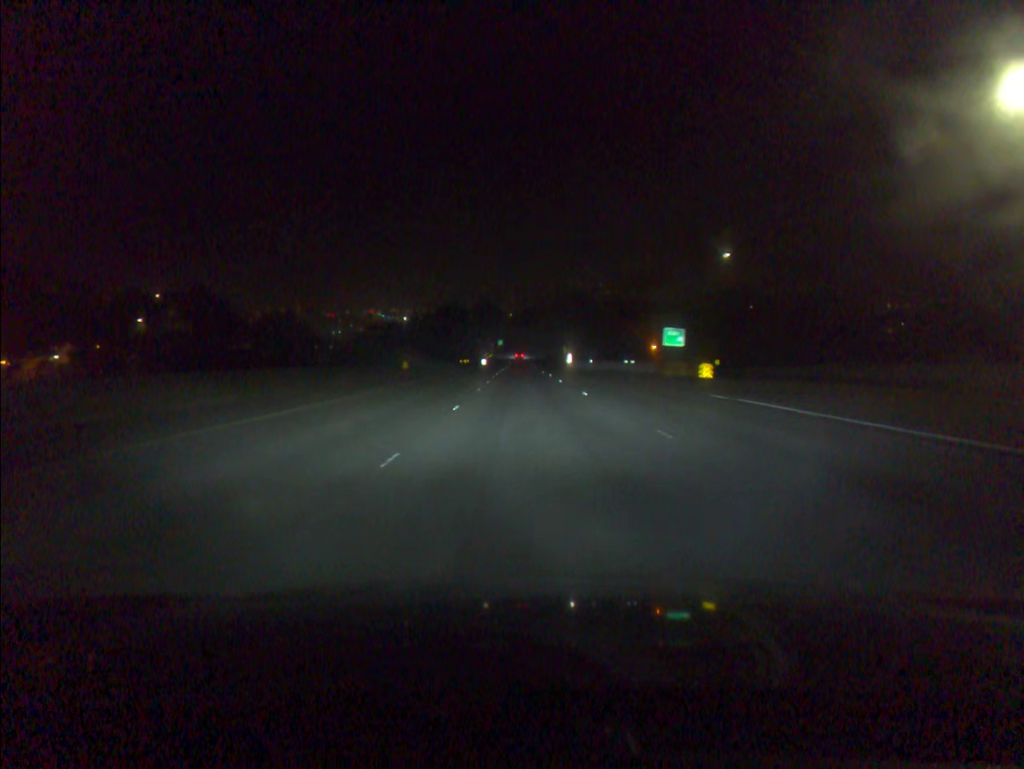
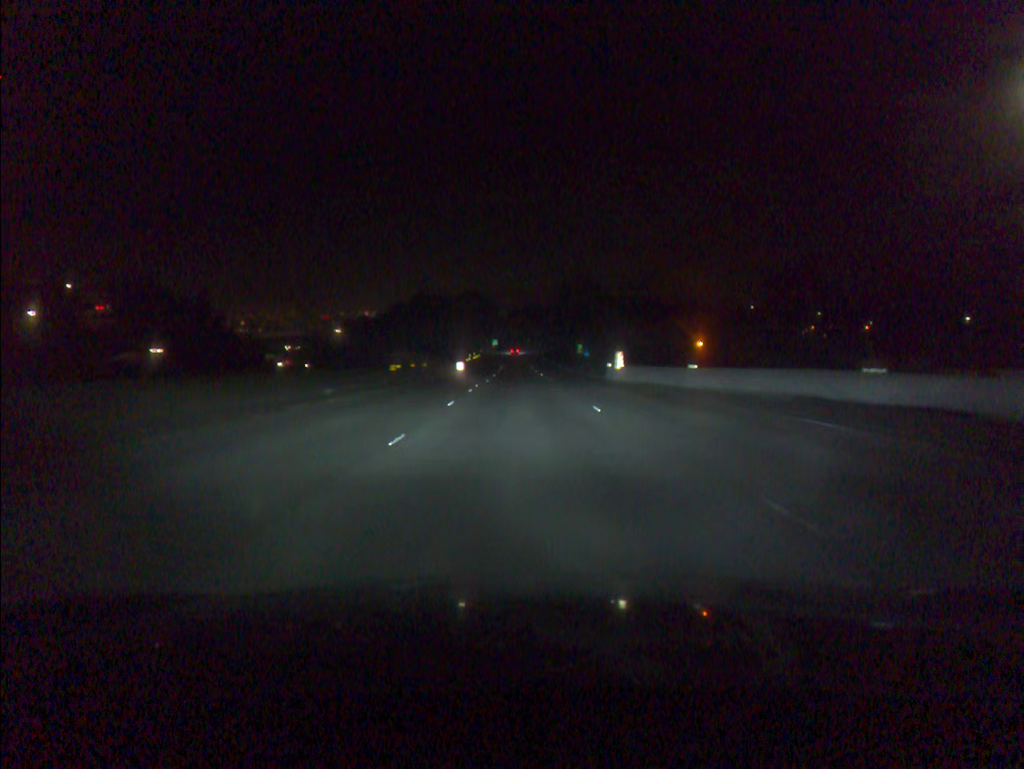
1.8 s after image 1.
(+0.2, +47.5) m; 0°
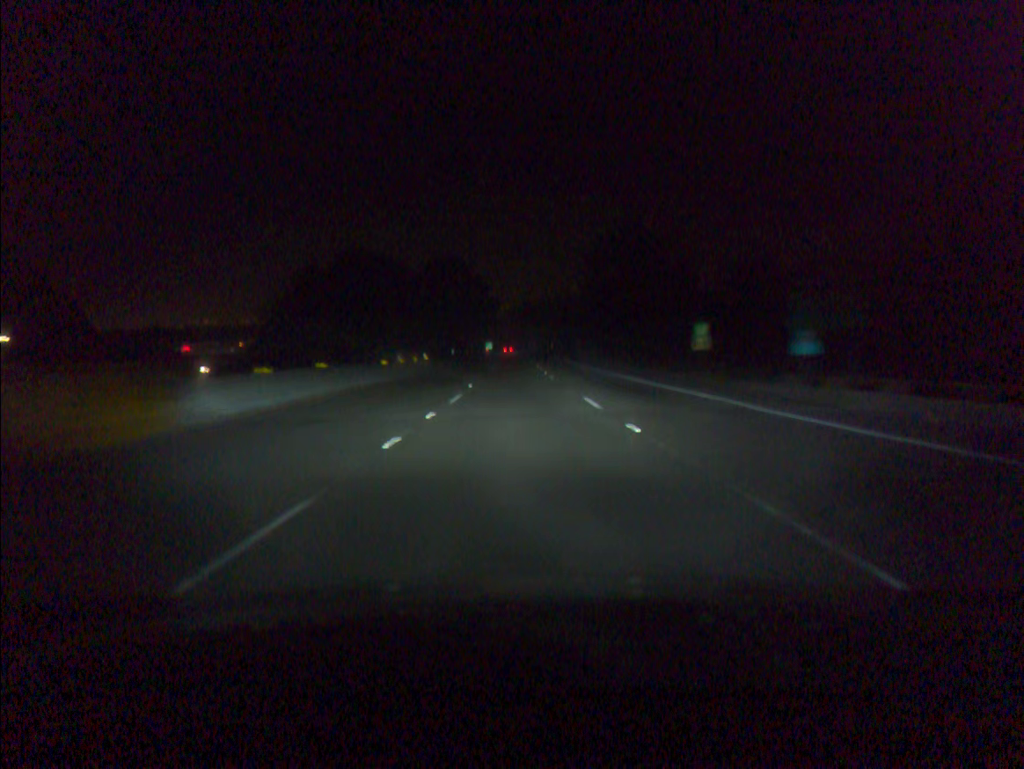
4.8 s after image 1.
(-0.3, +79.0) m; 0°
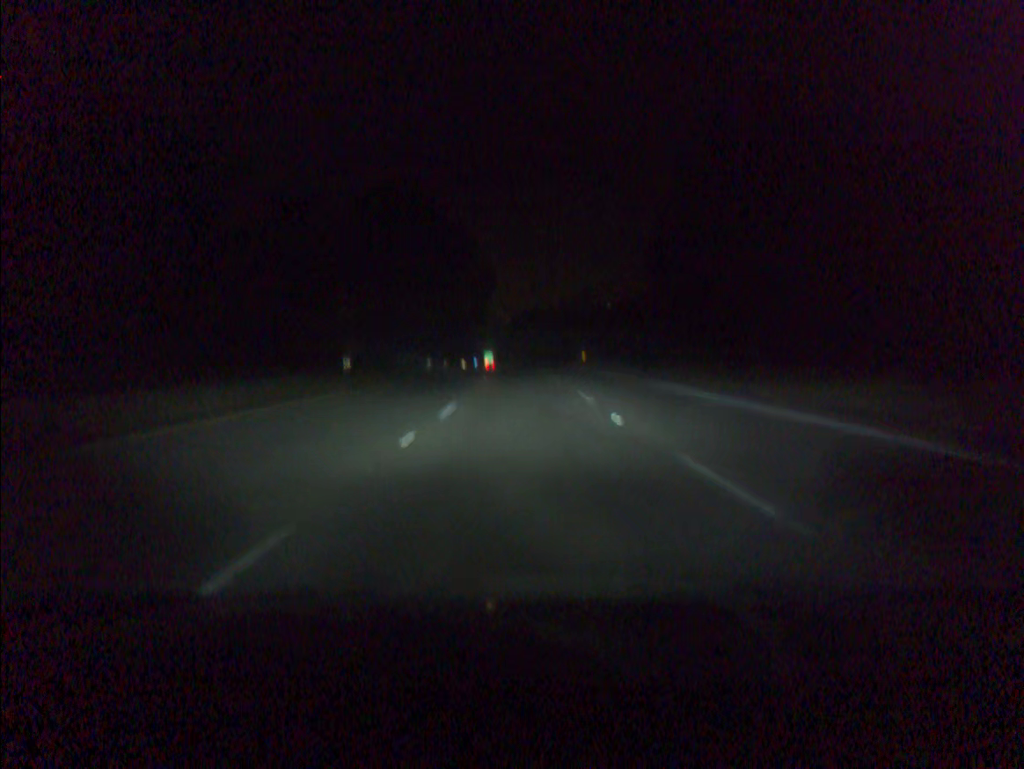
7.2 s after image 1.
(-0.4, +63.0) m; 0°
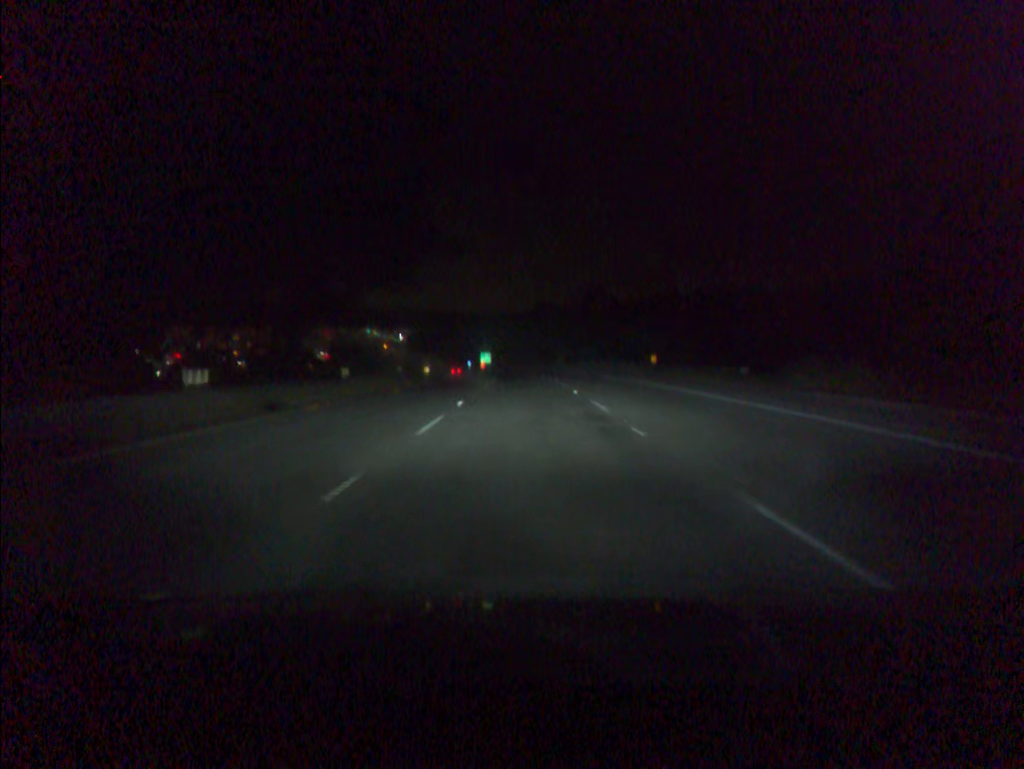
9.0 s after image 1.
(-0.1, +47.2) m; 0°
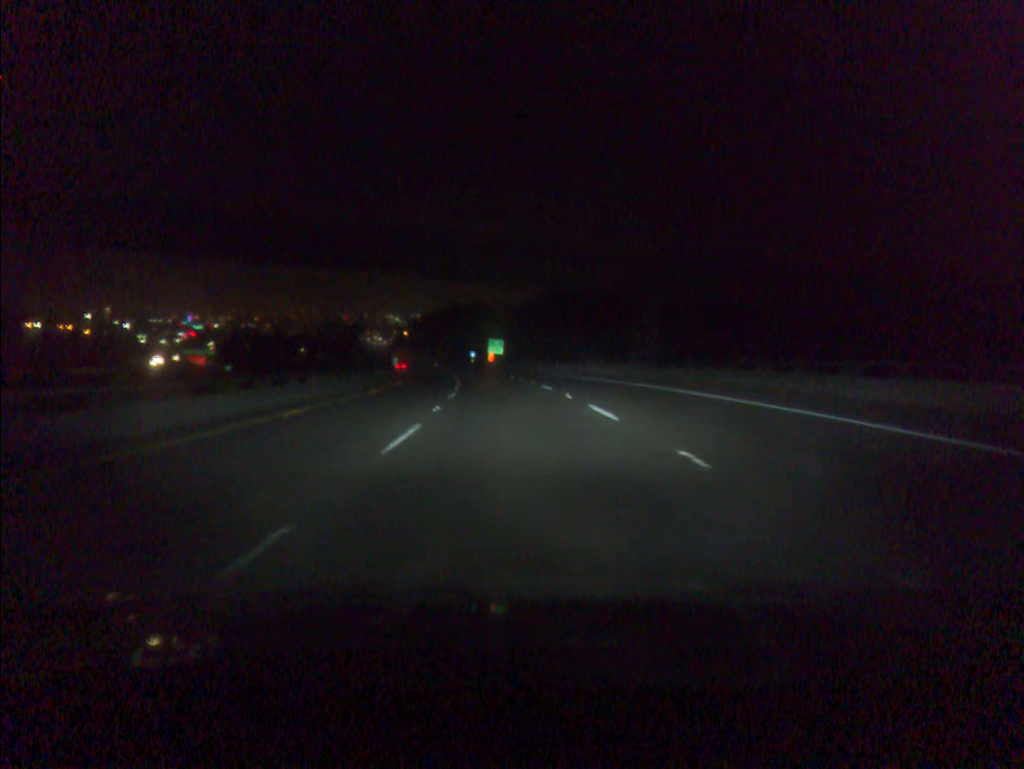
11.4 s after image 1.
(-0.4, +62.8) m; -2°
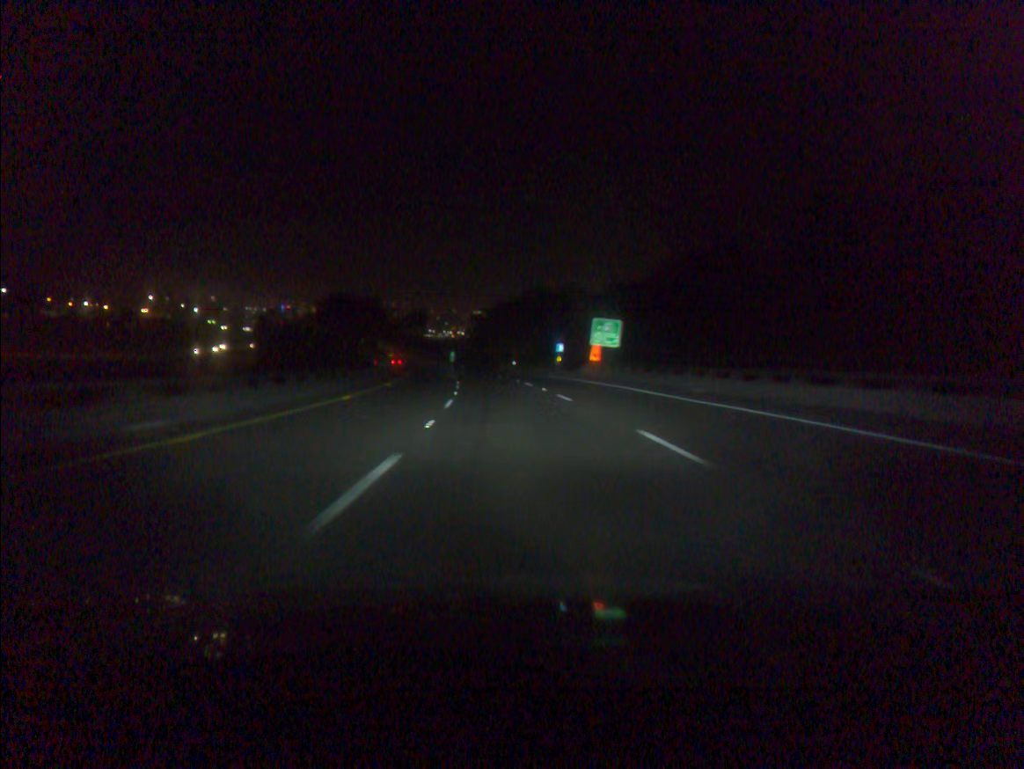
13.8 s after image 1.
(-3.6, +63.0) m; -6°
